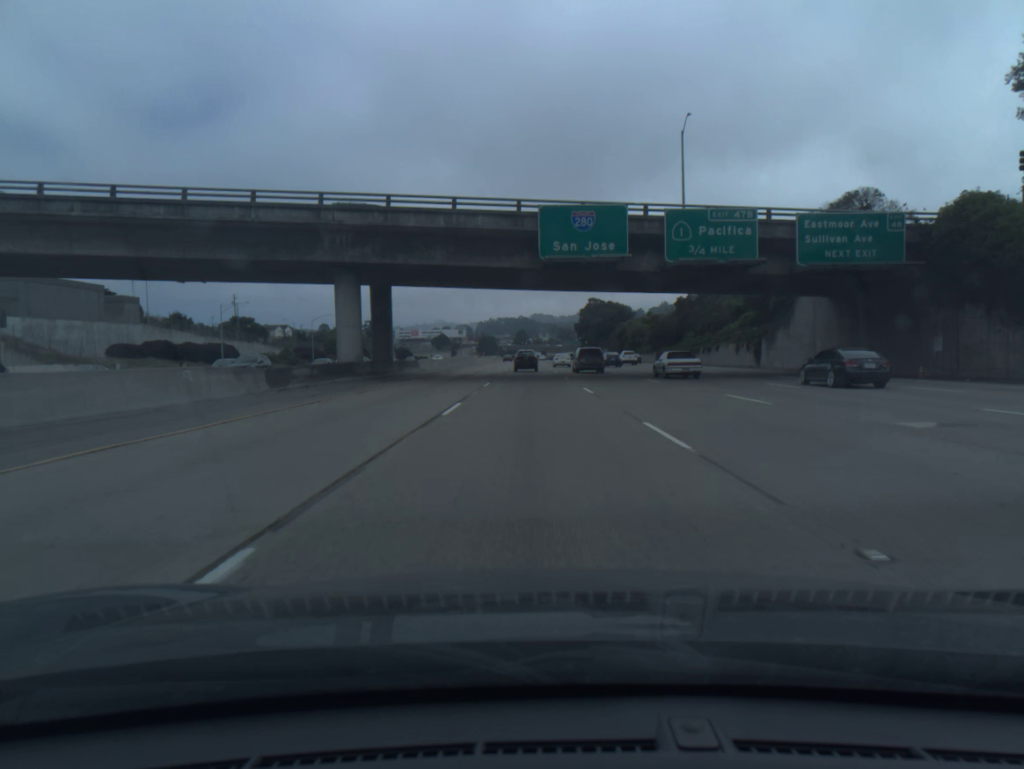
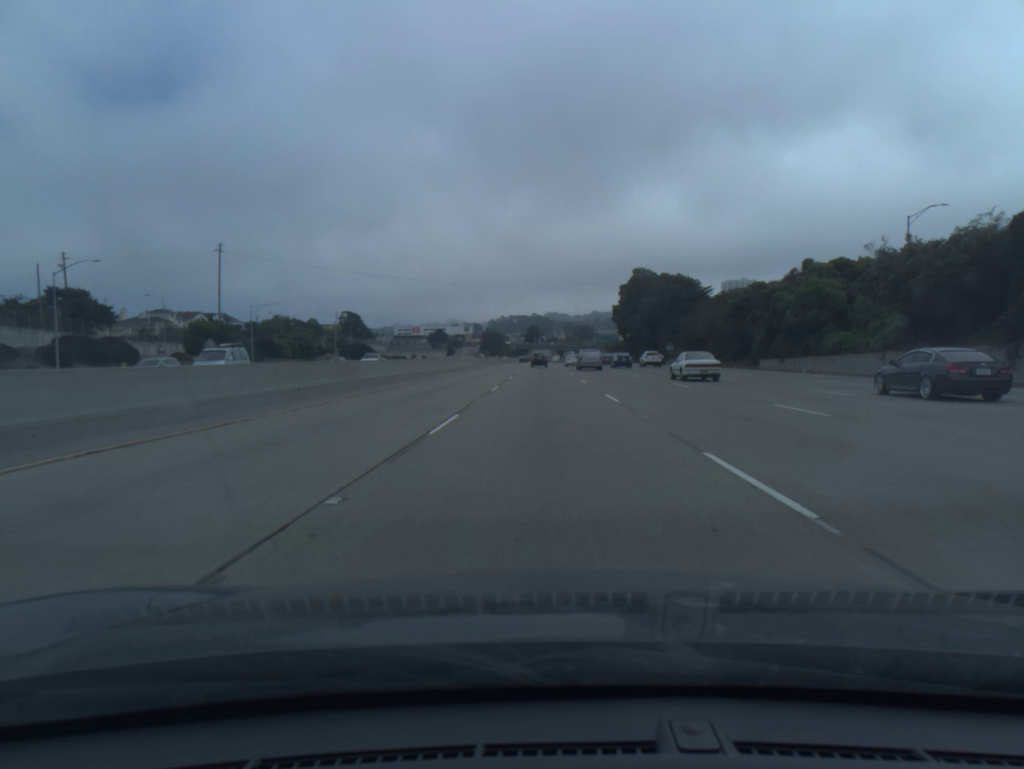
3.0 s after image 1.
(-1.4, +91.6) m; -1°
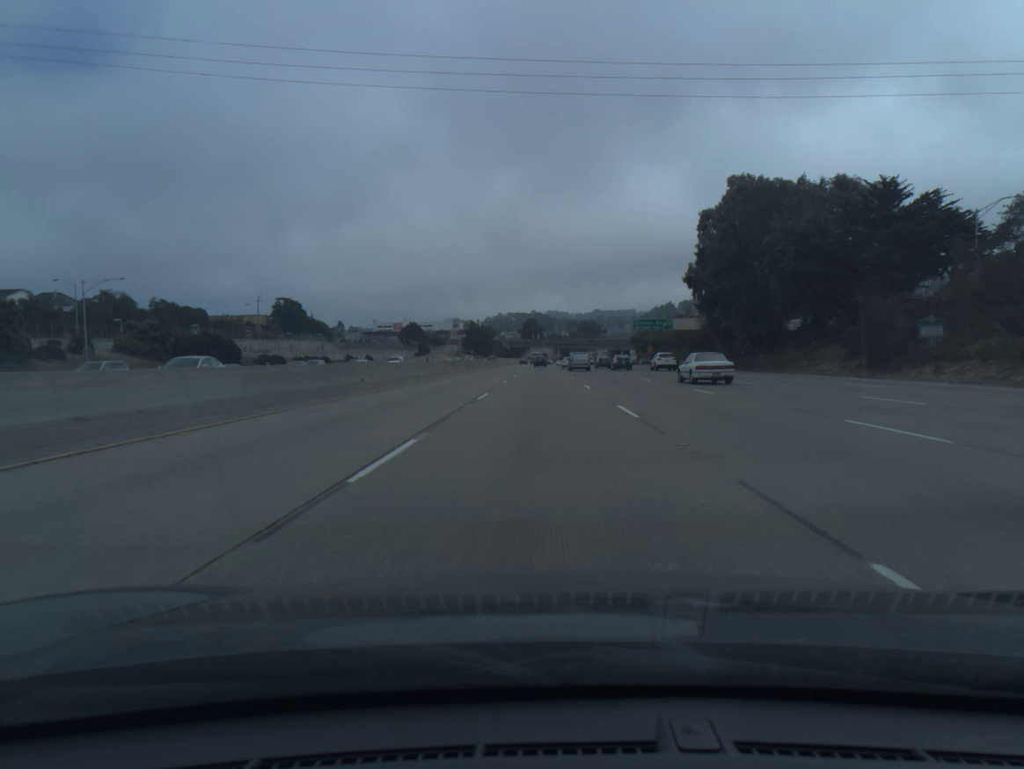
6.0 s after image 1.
(+0.2, +92.5) m; 0°
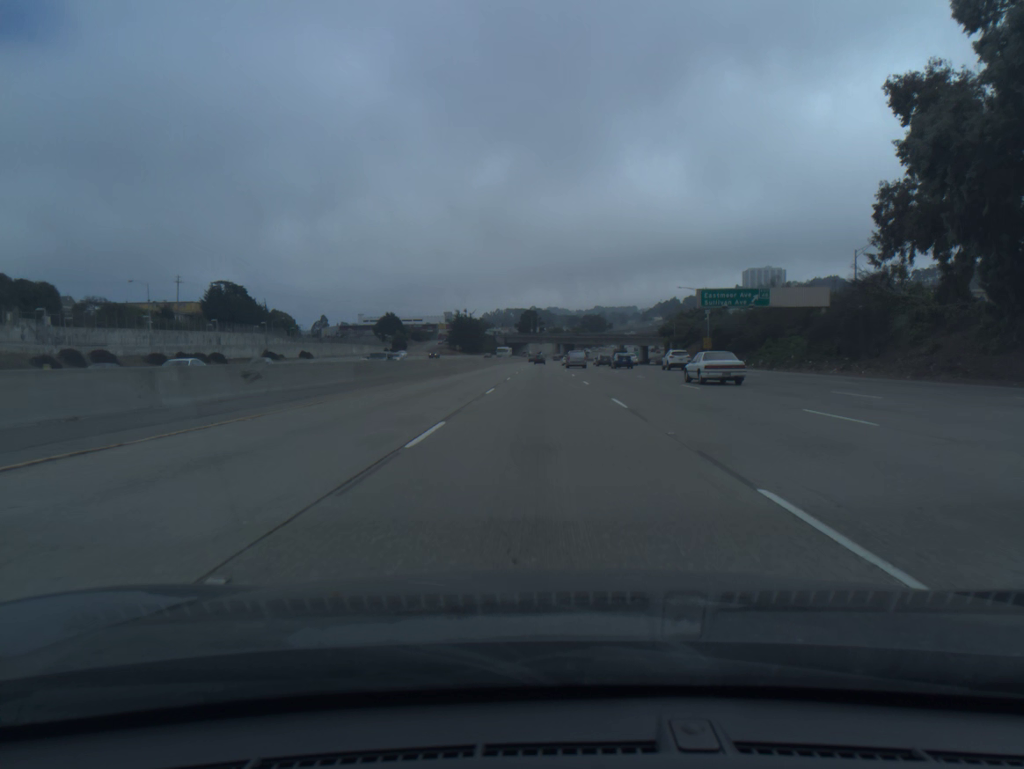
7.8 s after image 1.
(-0.1, +56.0) m; 0°
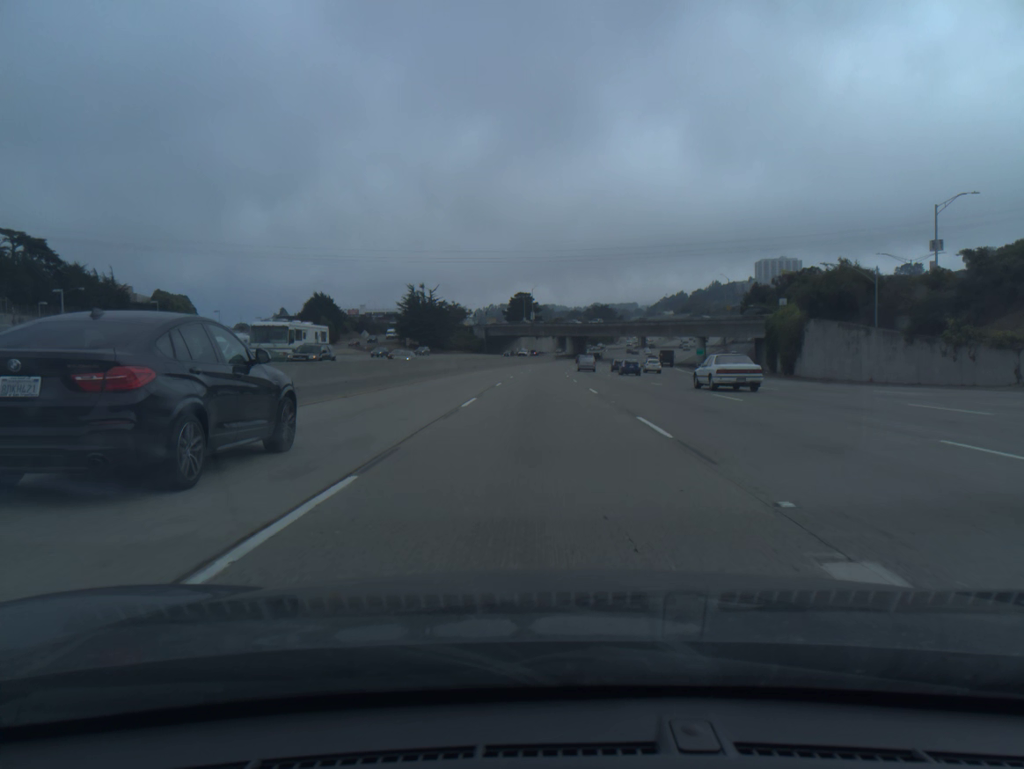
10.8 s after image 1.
(+0.1, +94.0) m; 0°
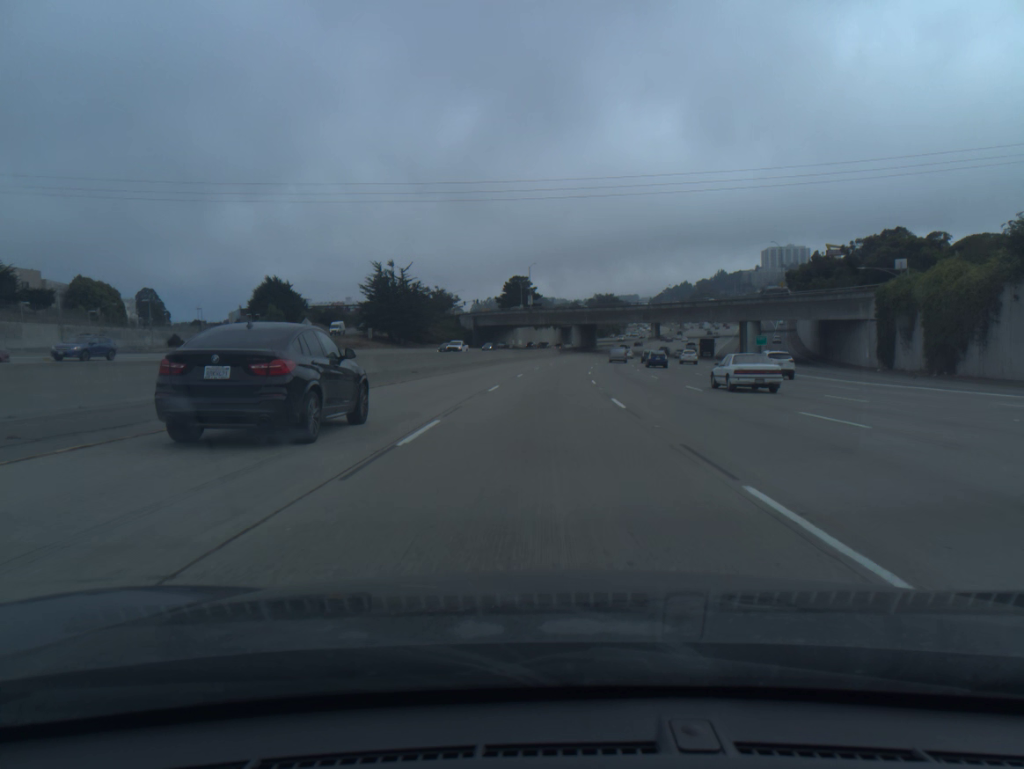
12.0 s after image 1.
(0.0, +37.5) m; 0°
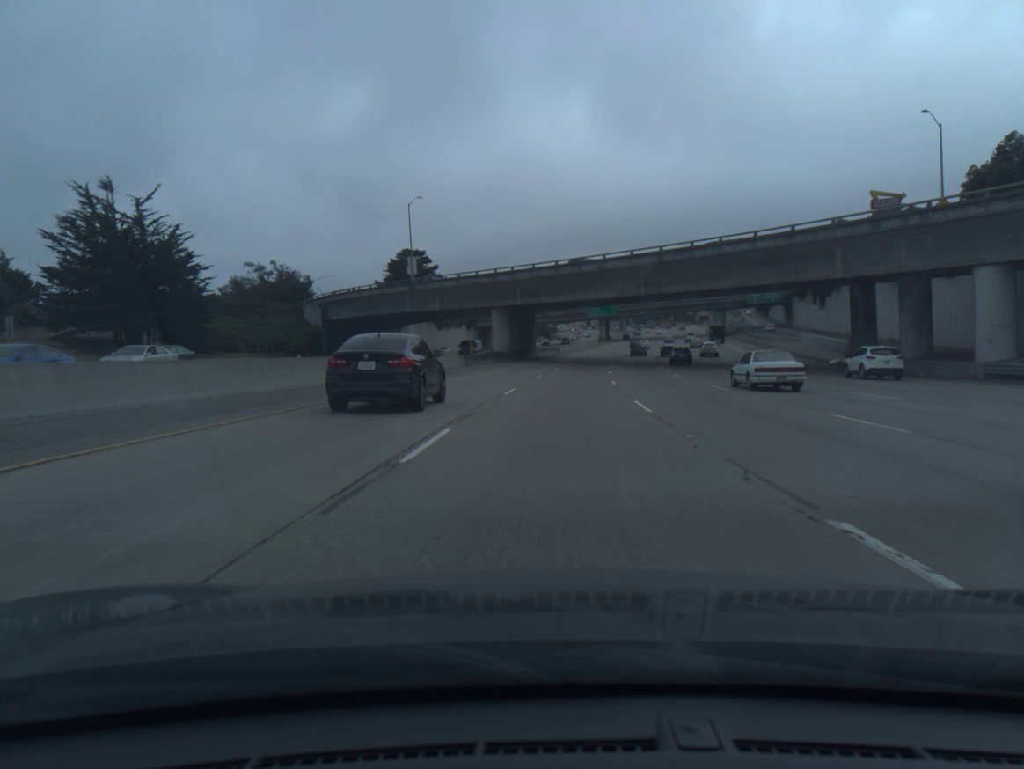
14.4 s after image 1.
(+2.9, +74.7) m; +5°
